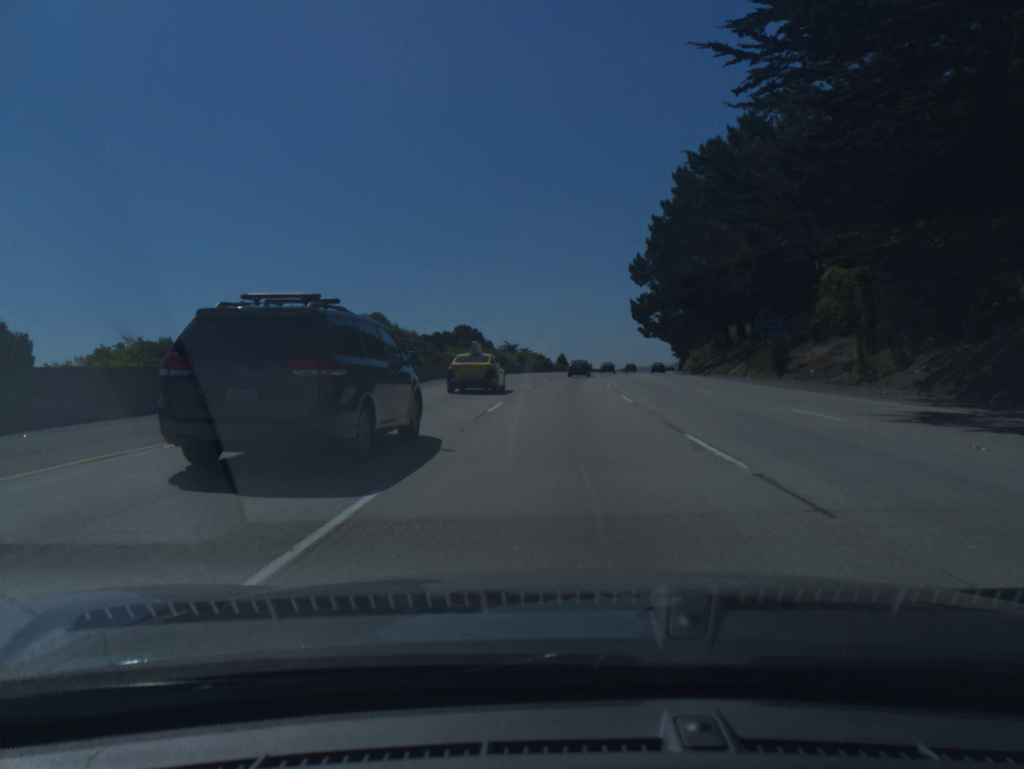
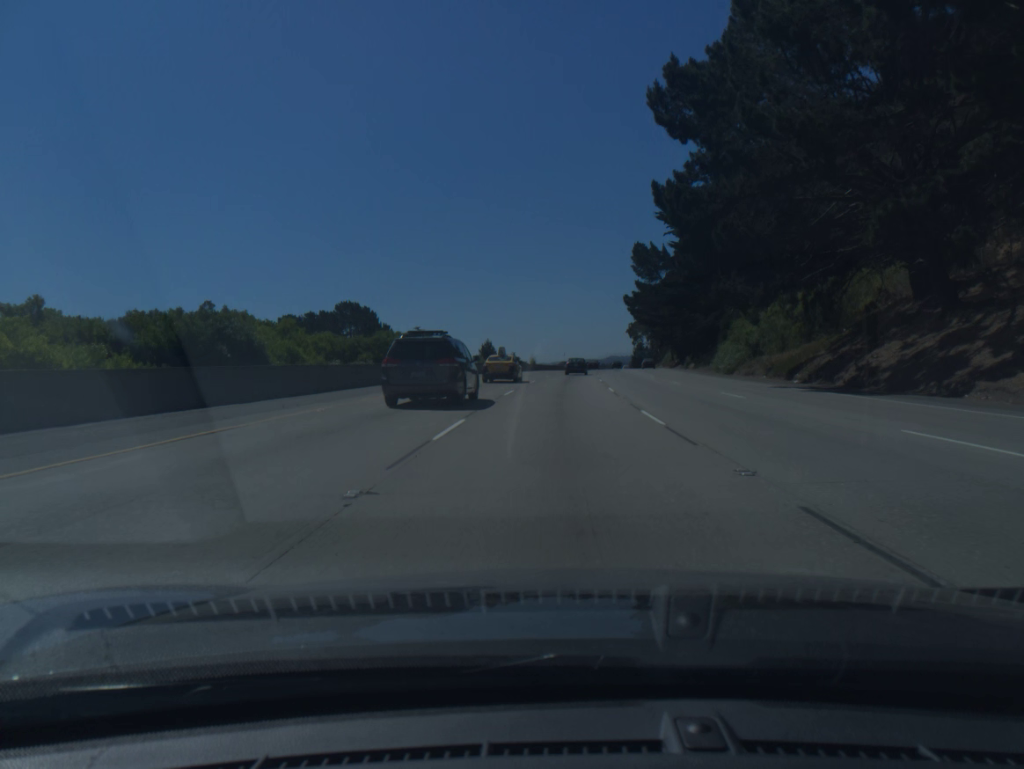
(+2.7, +65.2) m; +5°
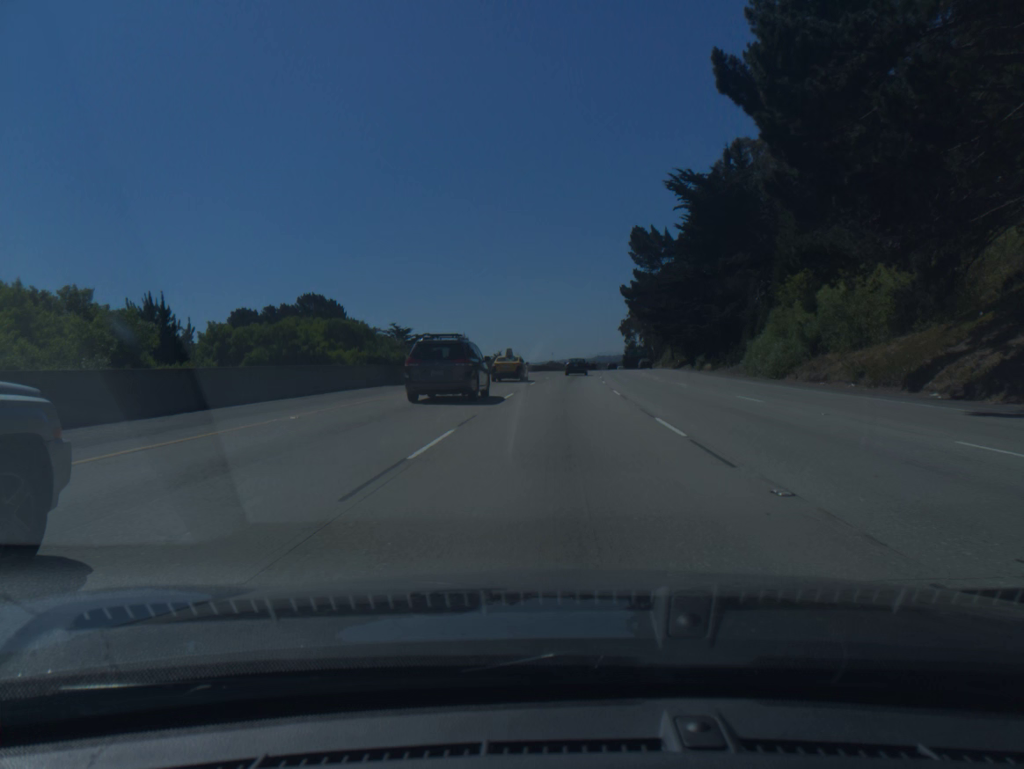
(+0.1, +16.5) m; +1°
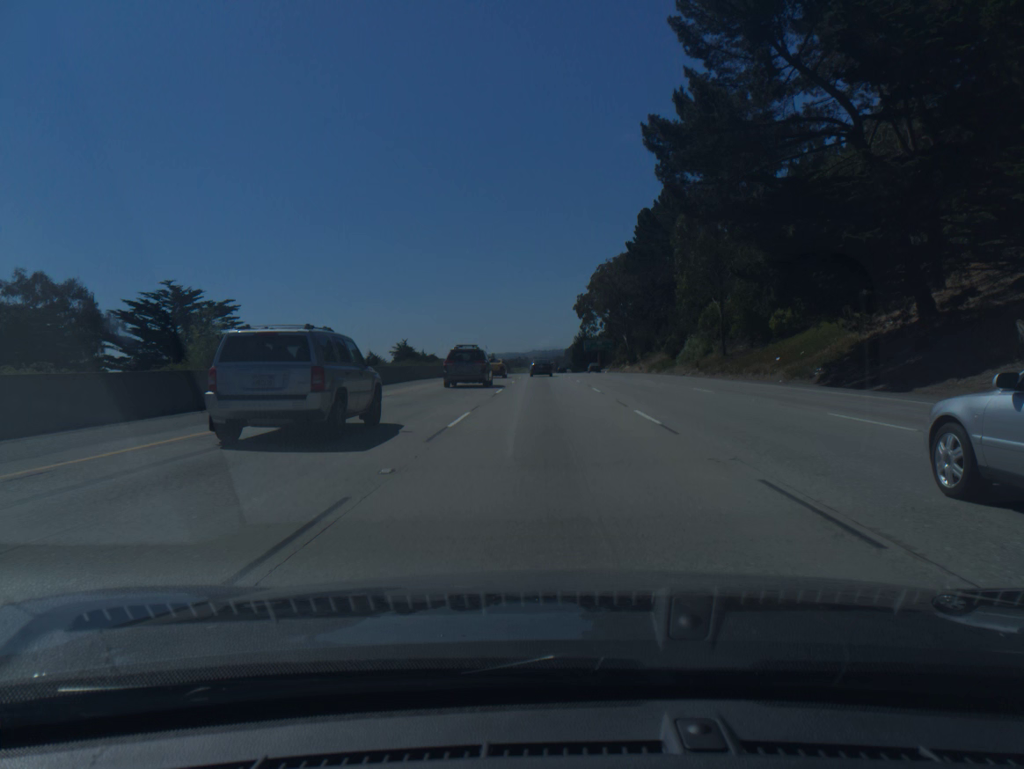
(+3.6, +83.2) m; +5°
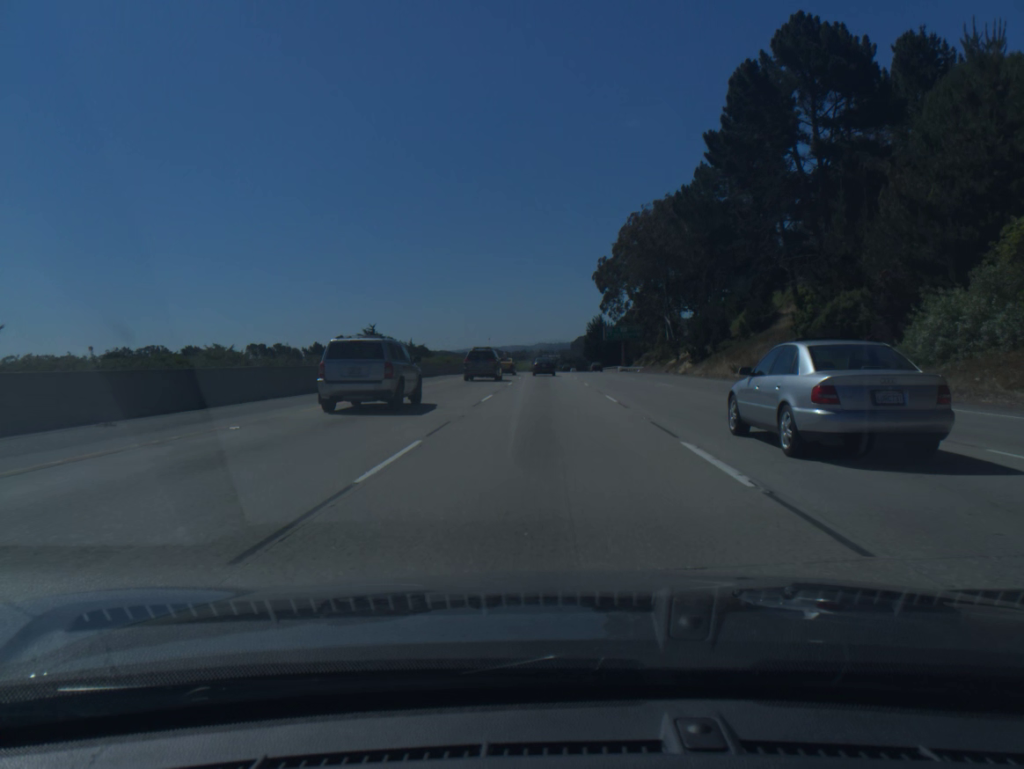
(0.0, +49.9) m; 0°
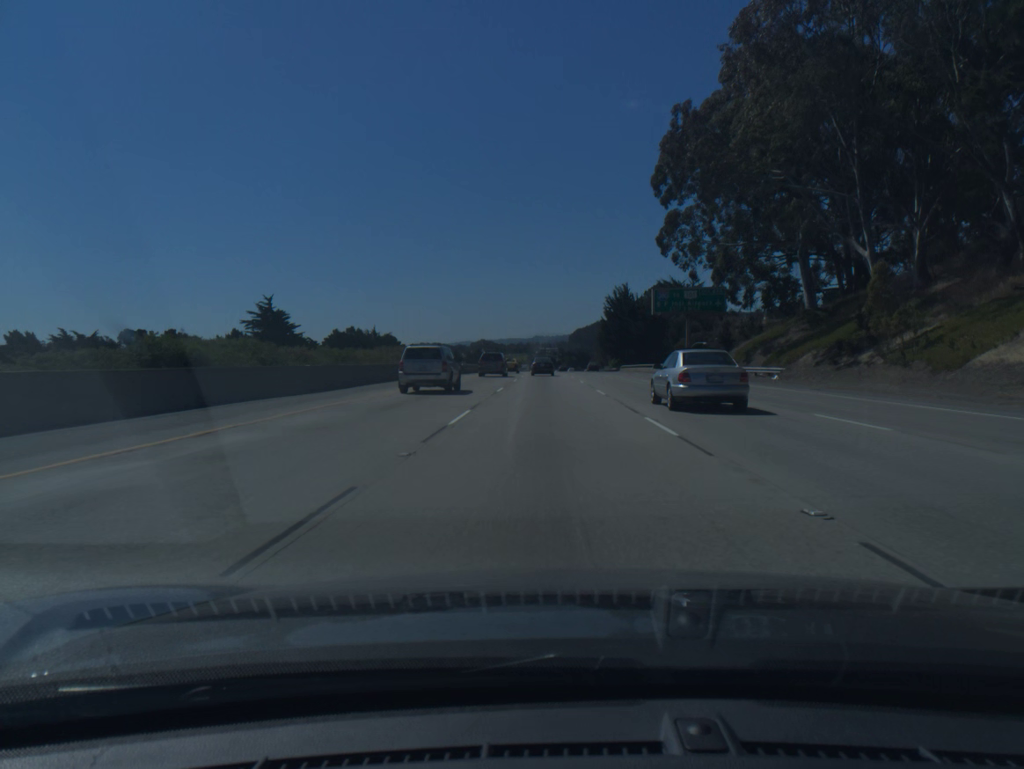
(0.0, +66.3) m; 0°
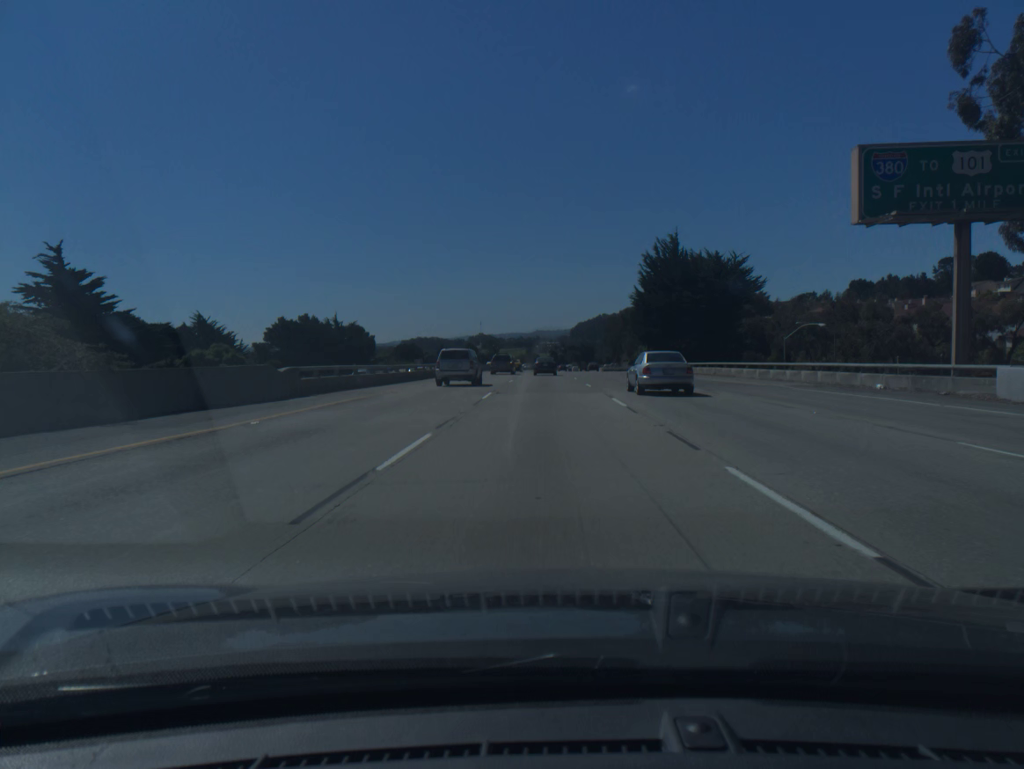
(0.0, +49.8) m; 0°
